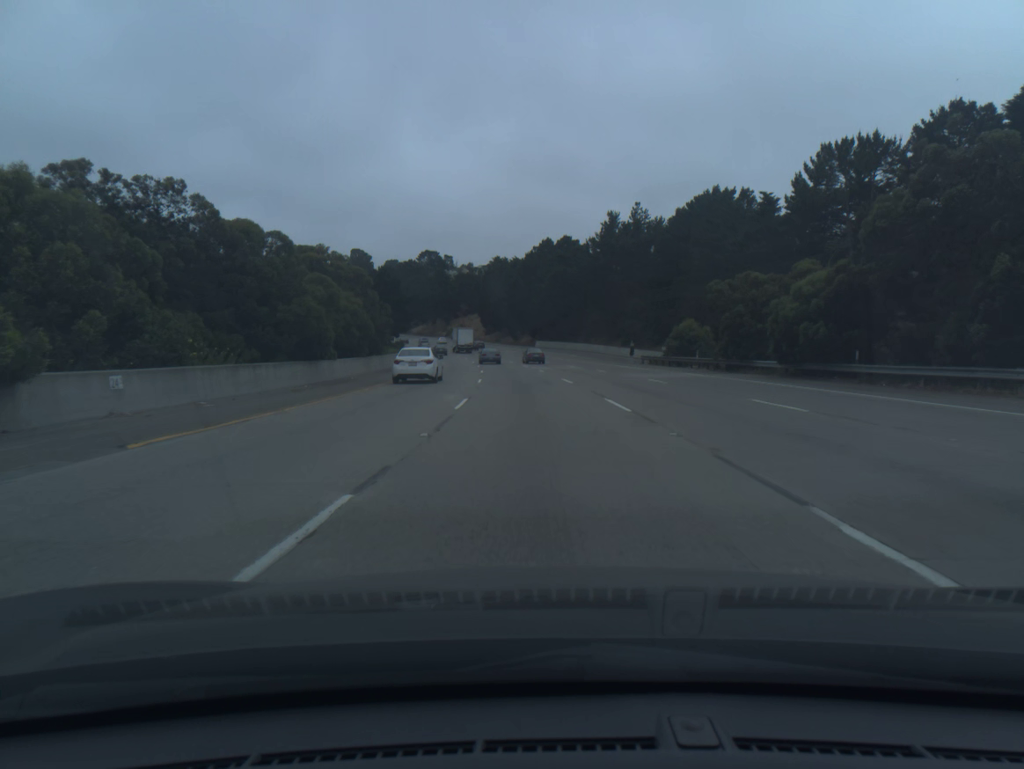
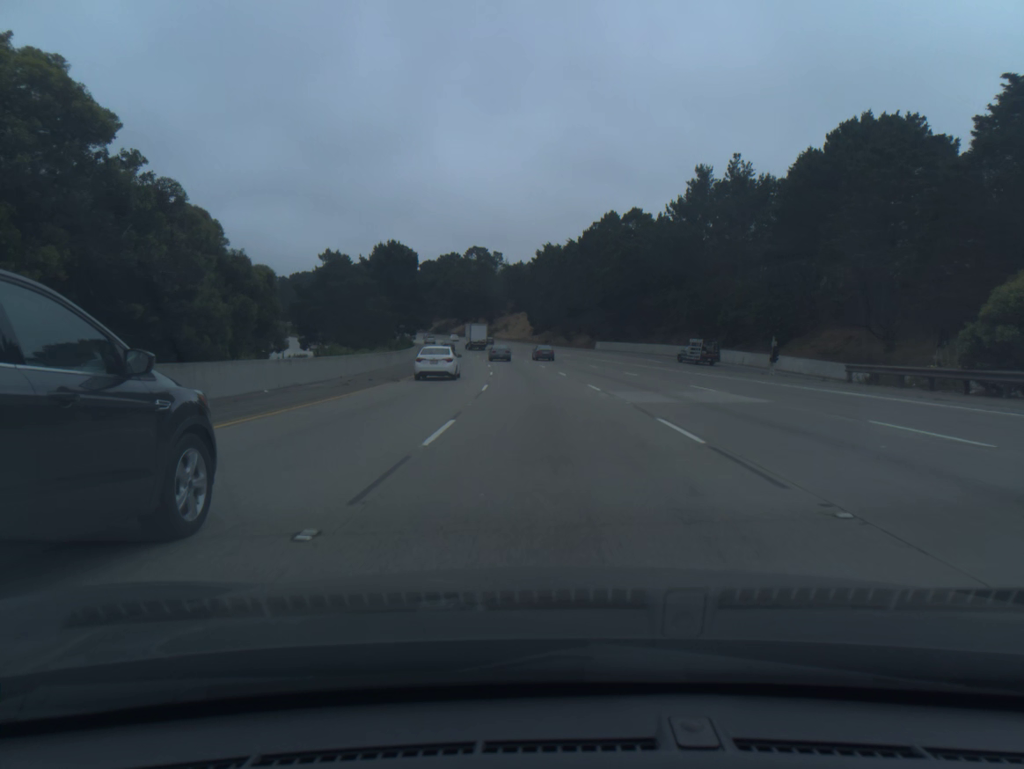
(-1.2, +36.2) m; -4°
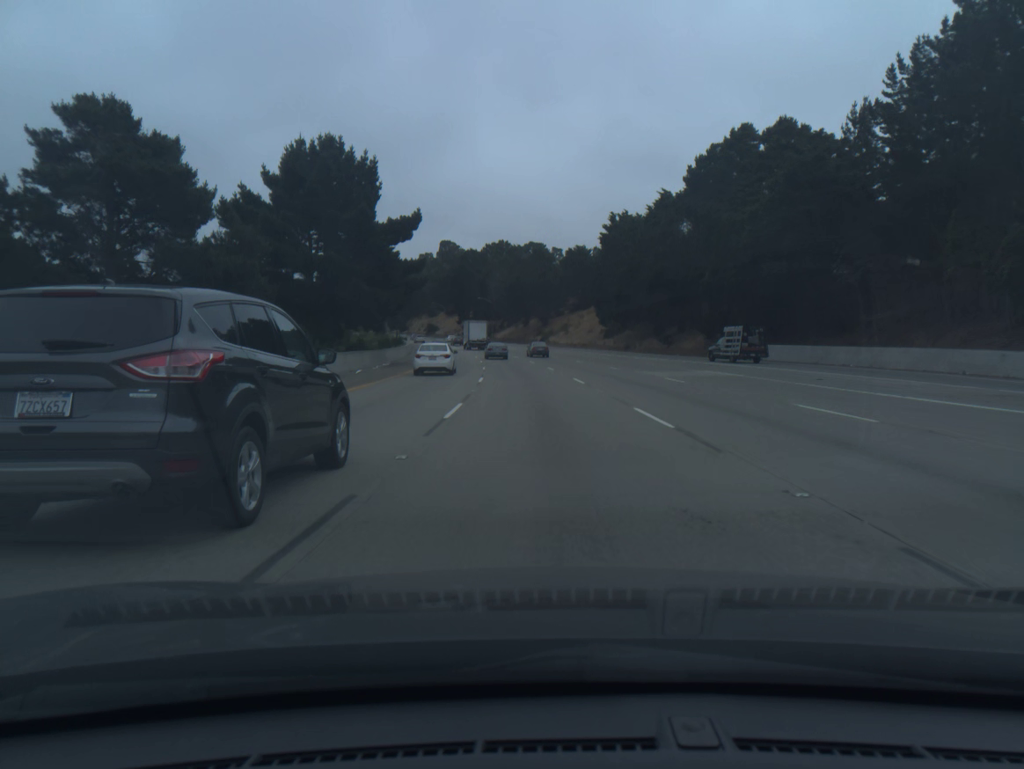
(-2.0, +55.0) m; -4°
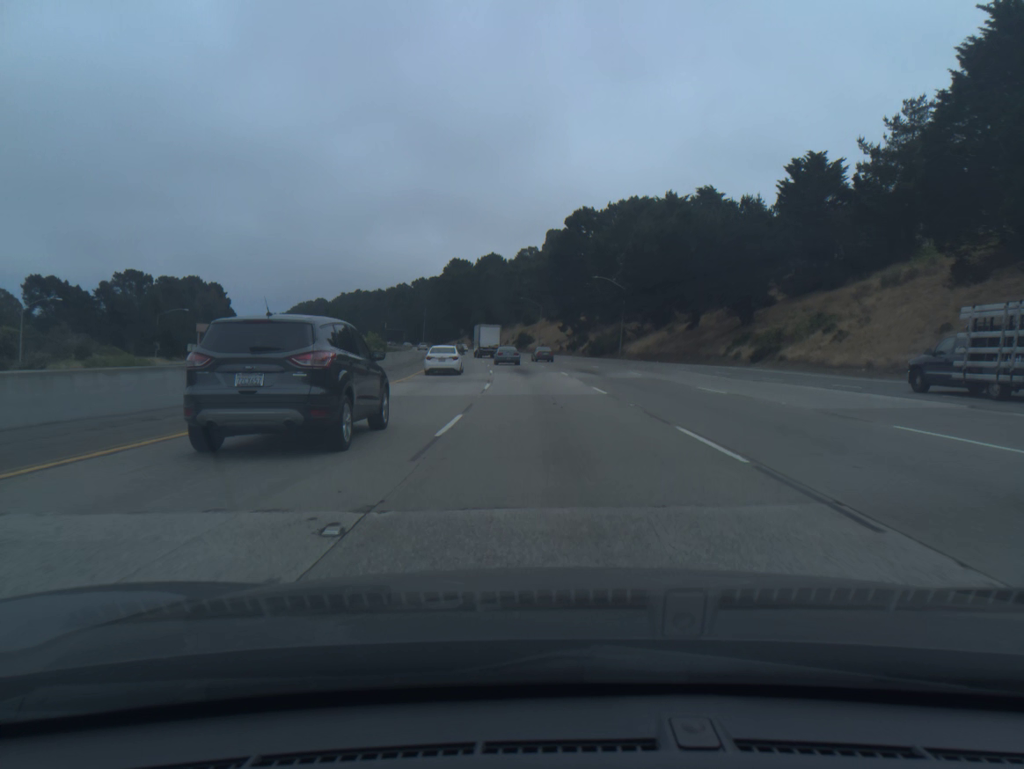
(-7.0, +90.4) m; -9°
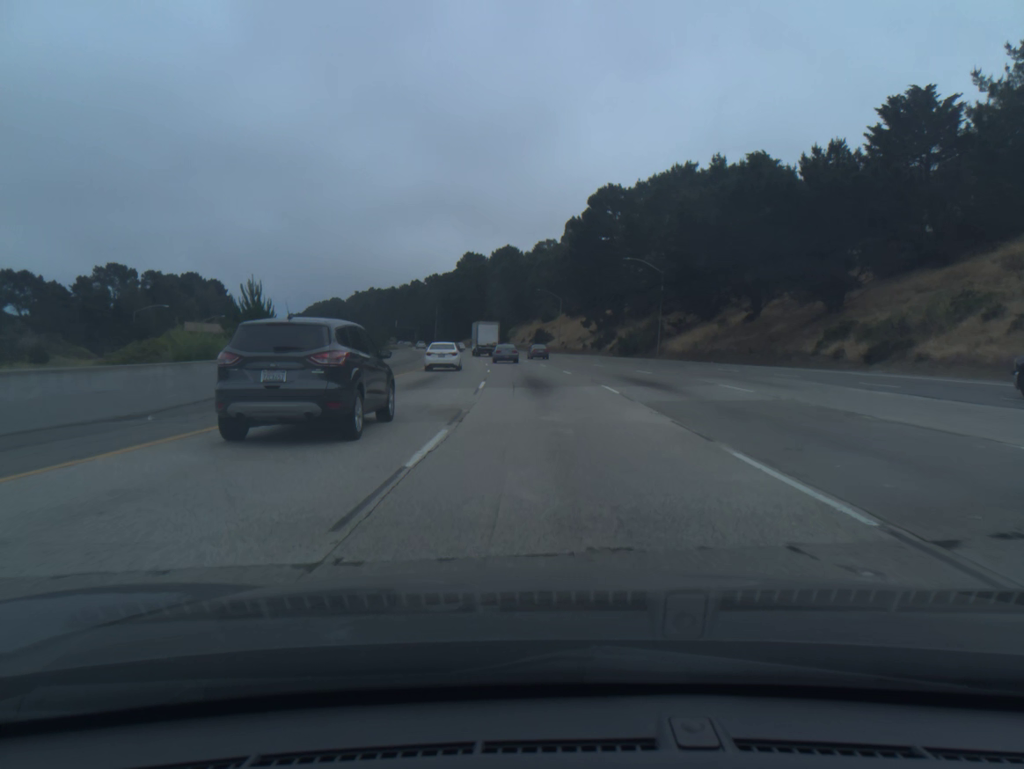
(-0.2, +17.7) m; -1°
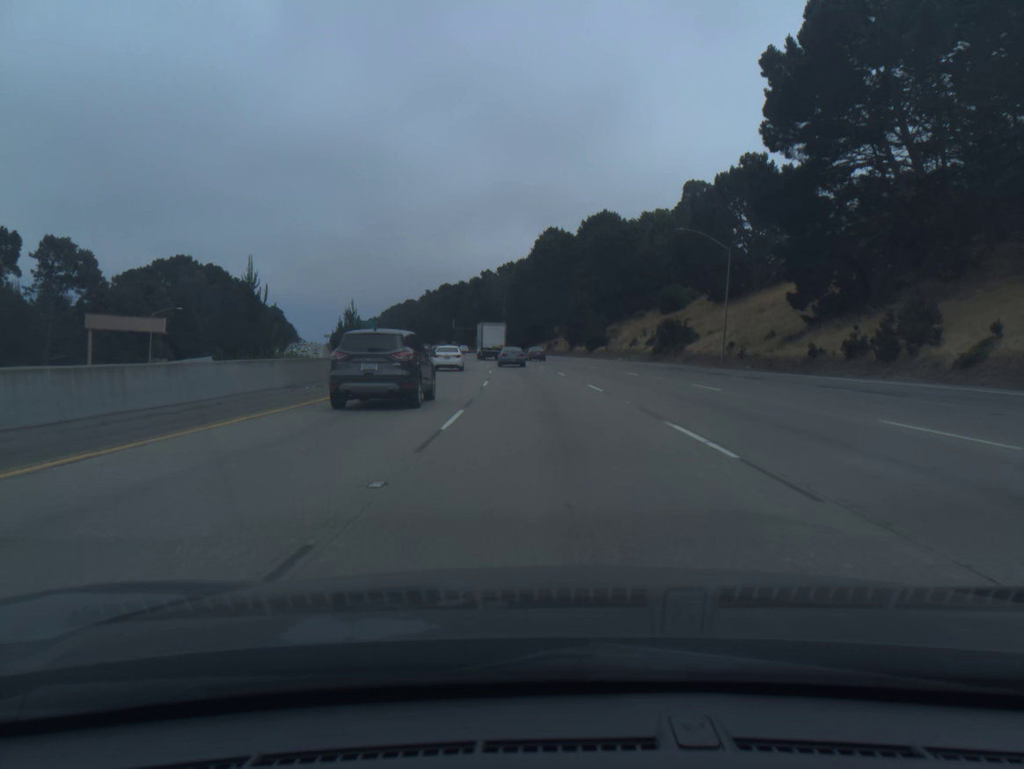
(-3.9, +69.0) m; -7°
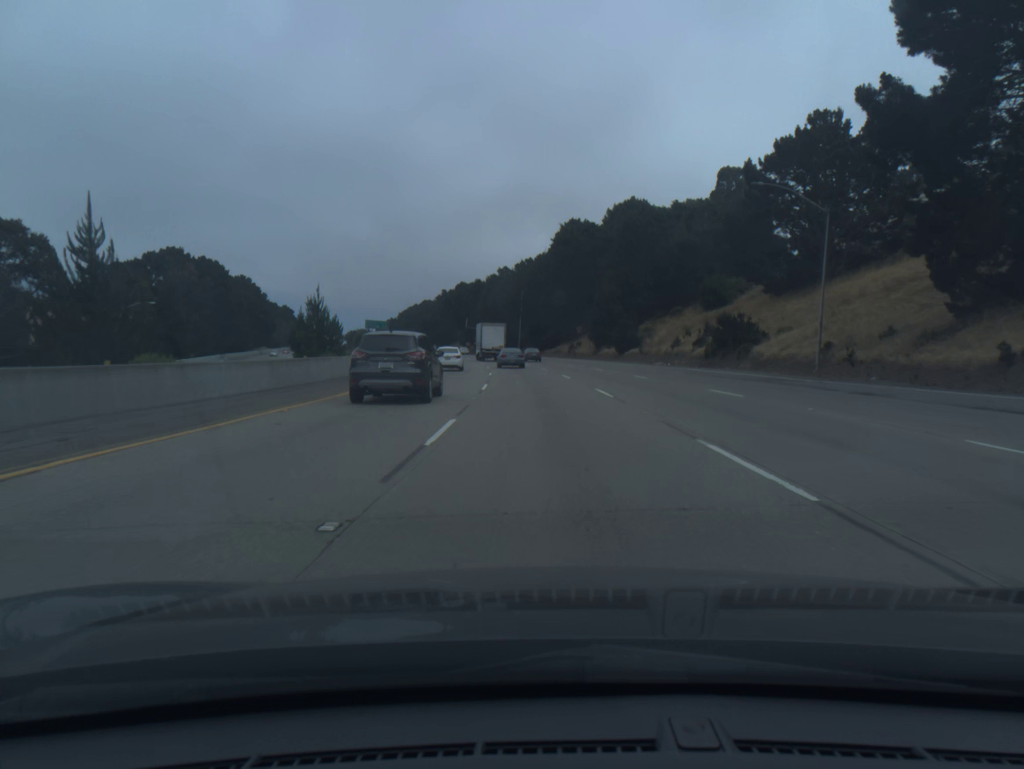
(-0.2, +17.0) m; -1°
